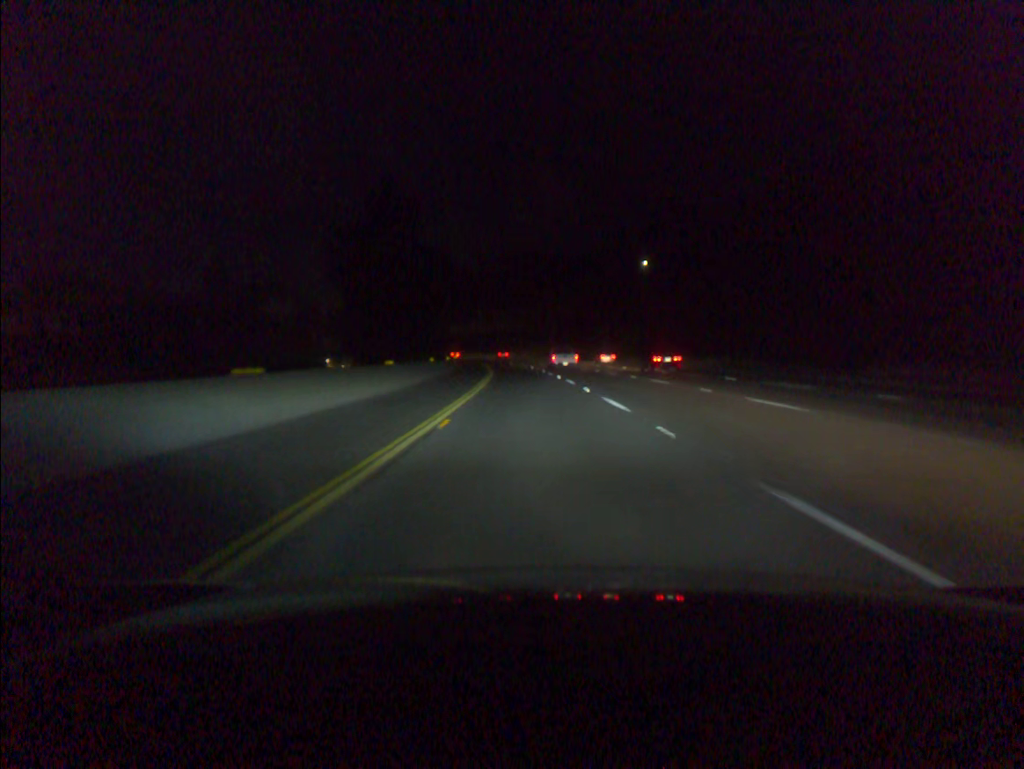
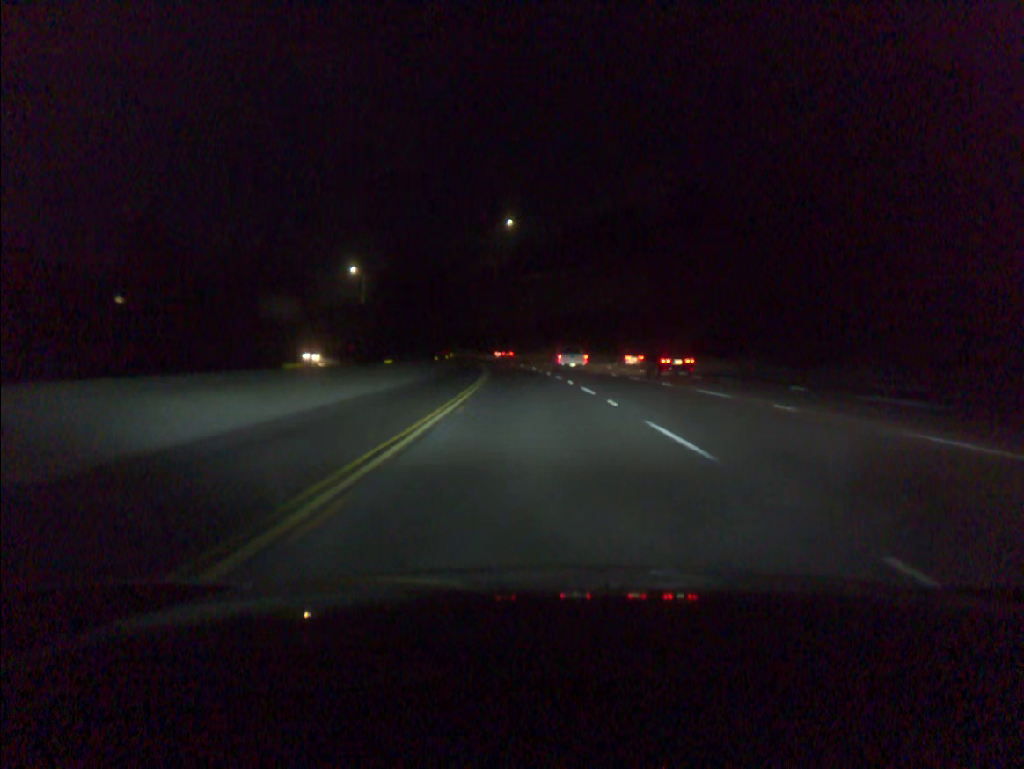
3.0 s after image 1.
(-4.7, +95.1) m; -6°
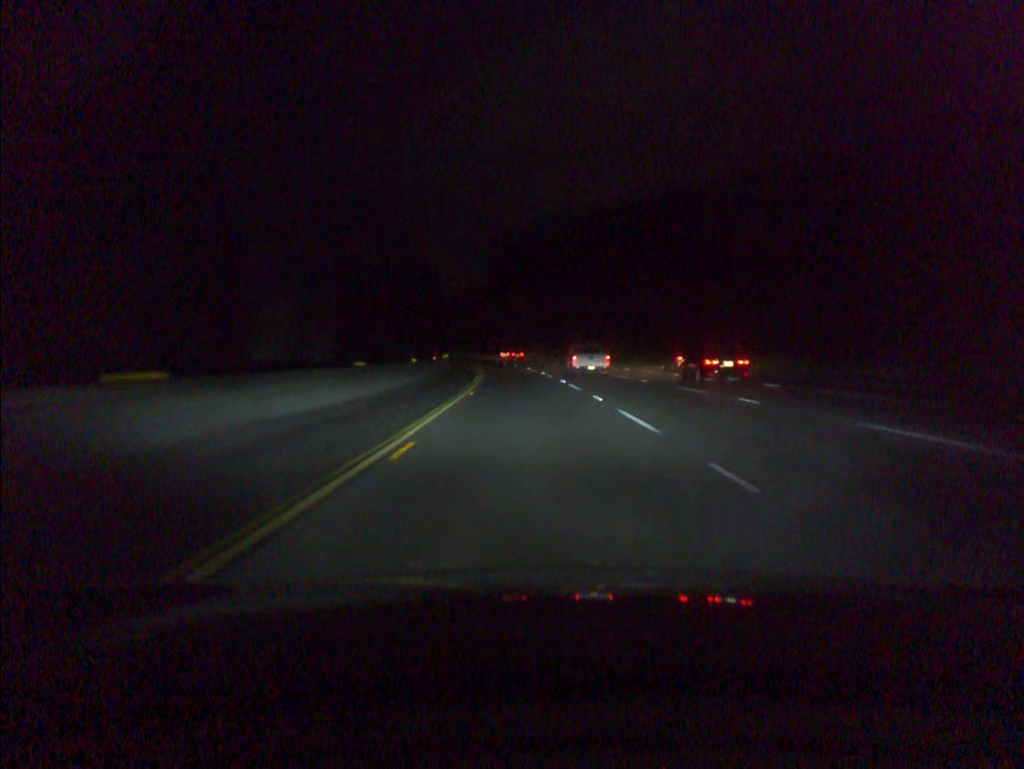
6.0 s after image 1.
(-5.6, +98.4) m; -6°
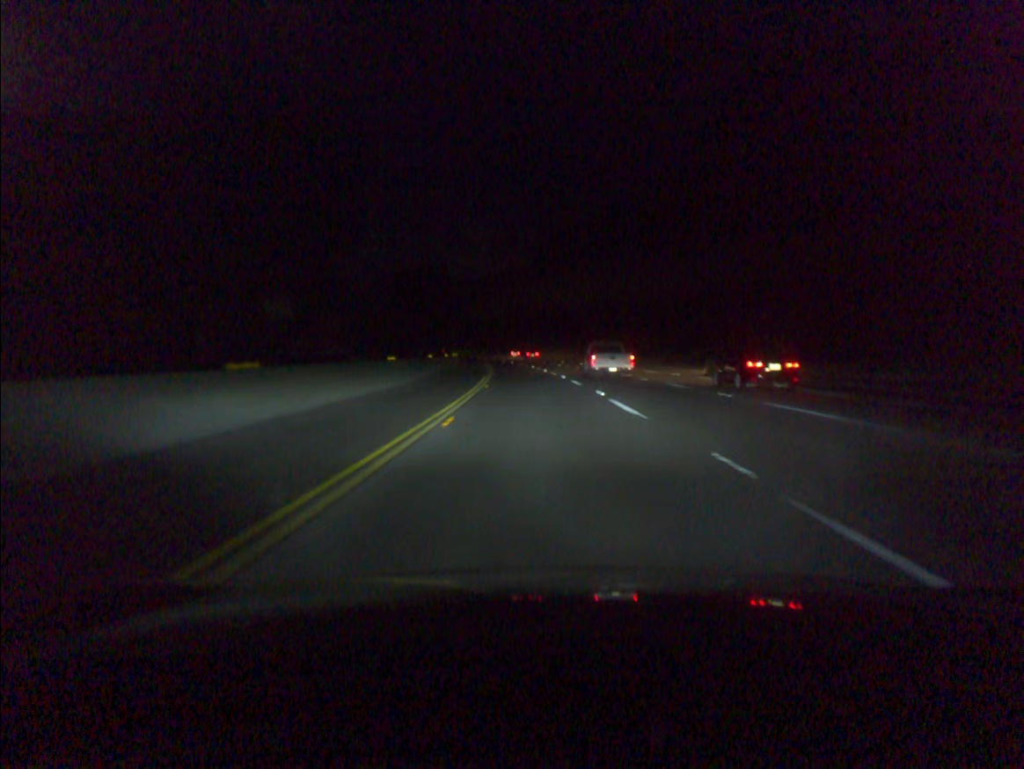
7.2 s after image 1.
(-1.2, +40.2) m; -3°
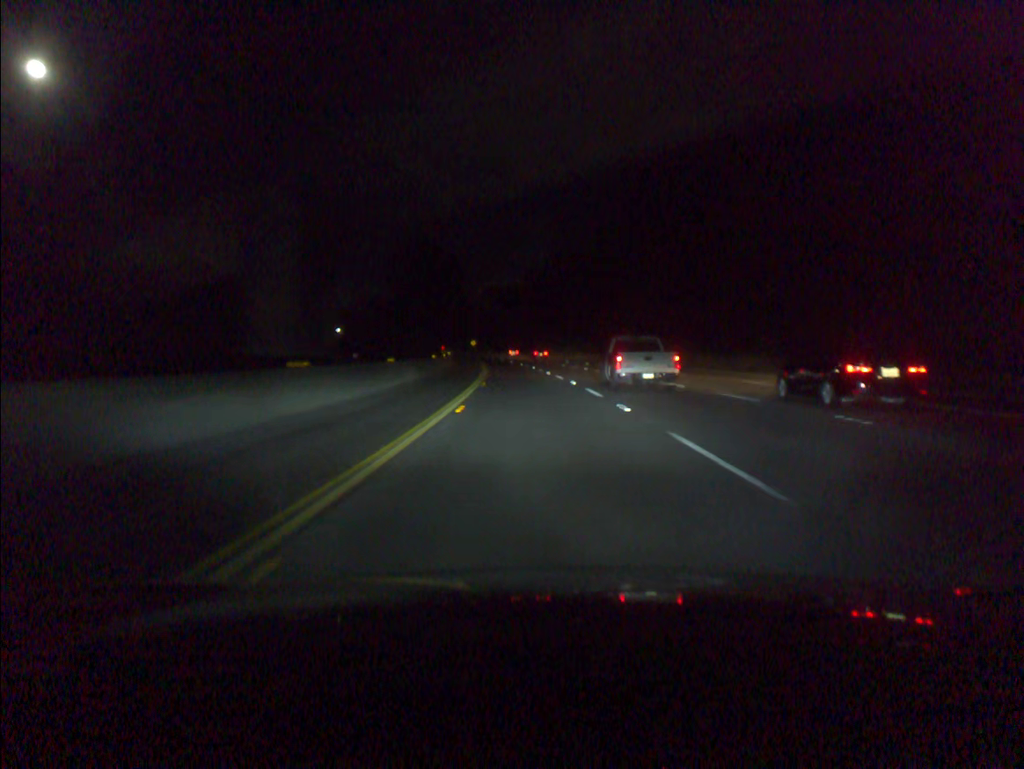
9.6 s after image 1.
(-3.5, +81.0) m; -5°
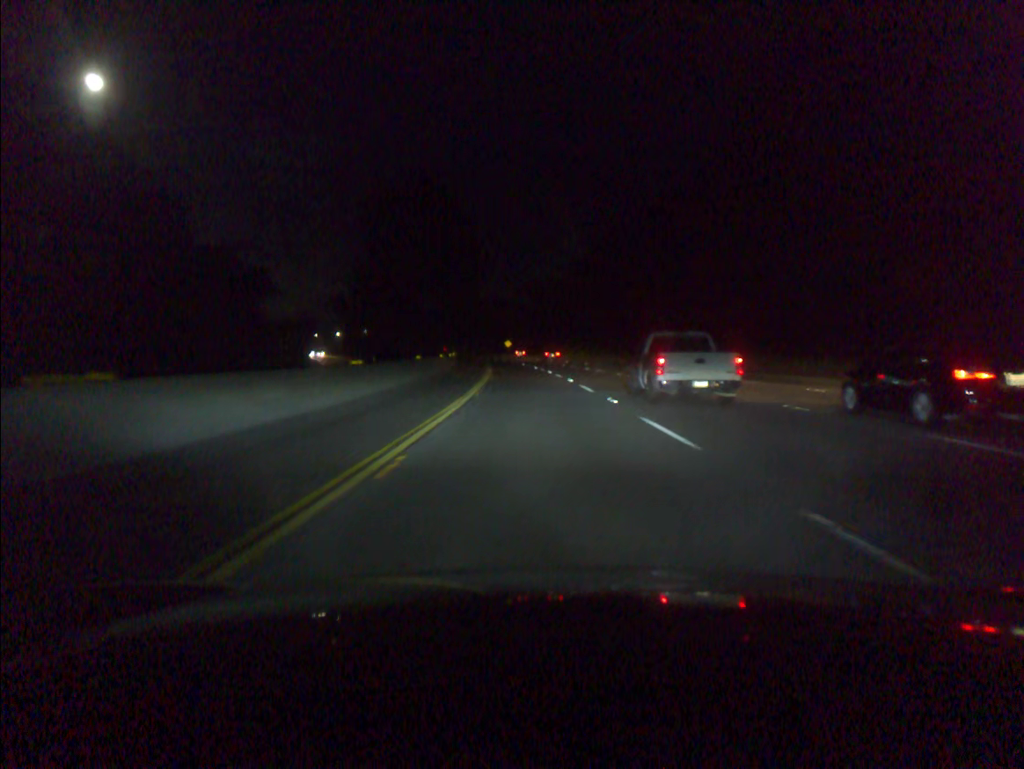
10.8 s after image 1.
(-1.0, +40.6) m; -3°
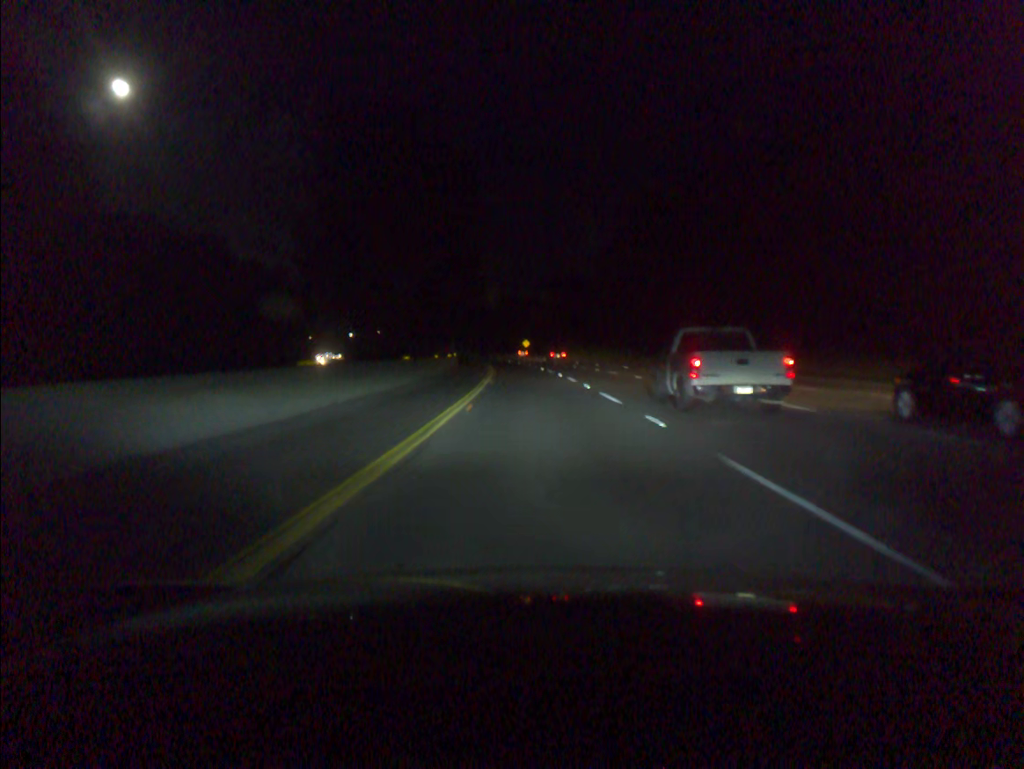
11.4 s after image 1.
(-0.3, +20.3) m; -1°
